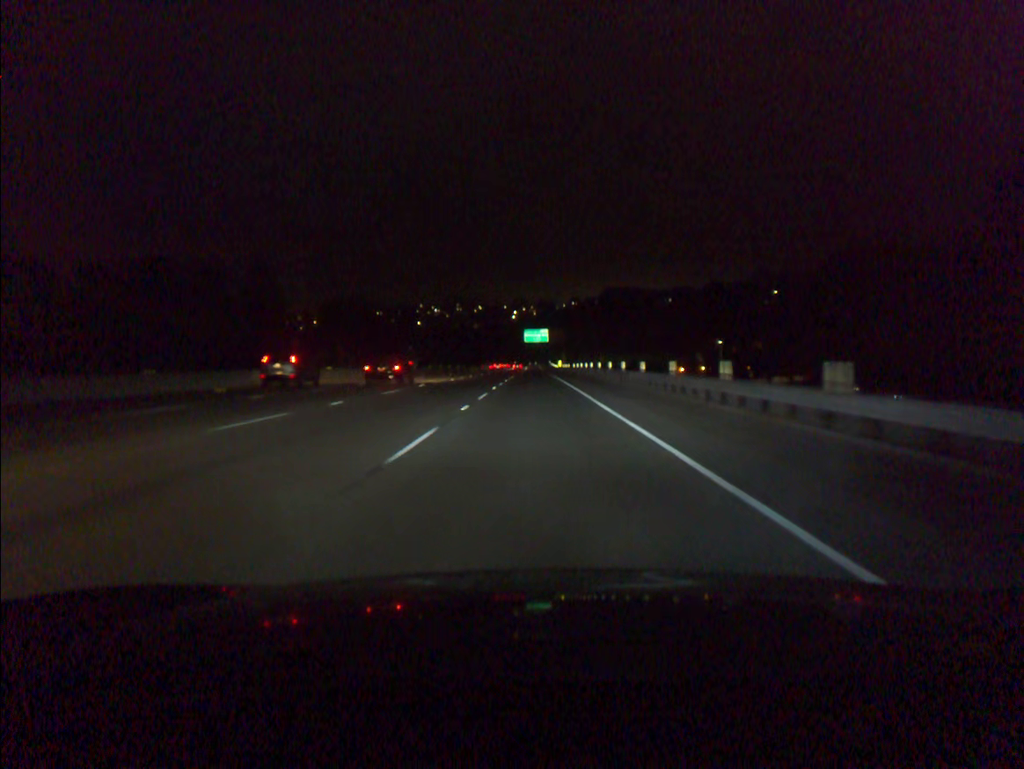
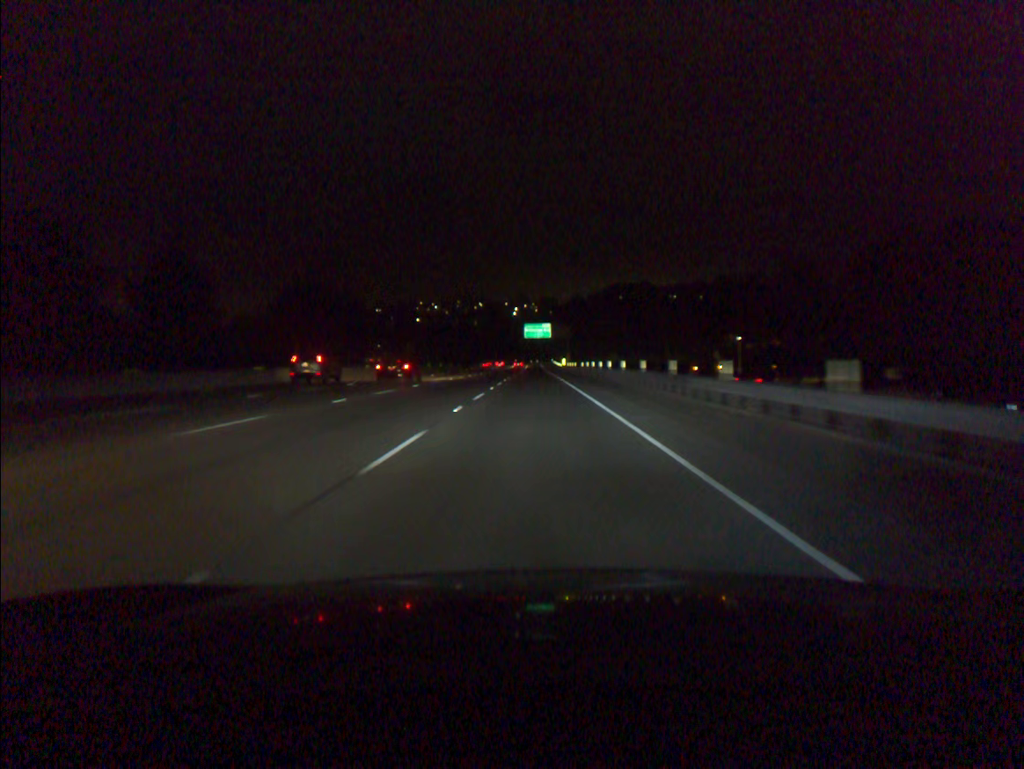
(0.0, +15.7) m; 0°
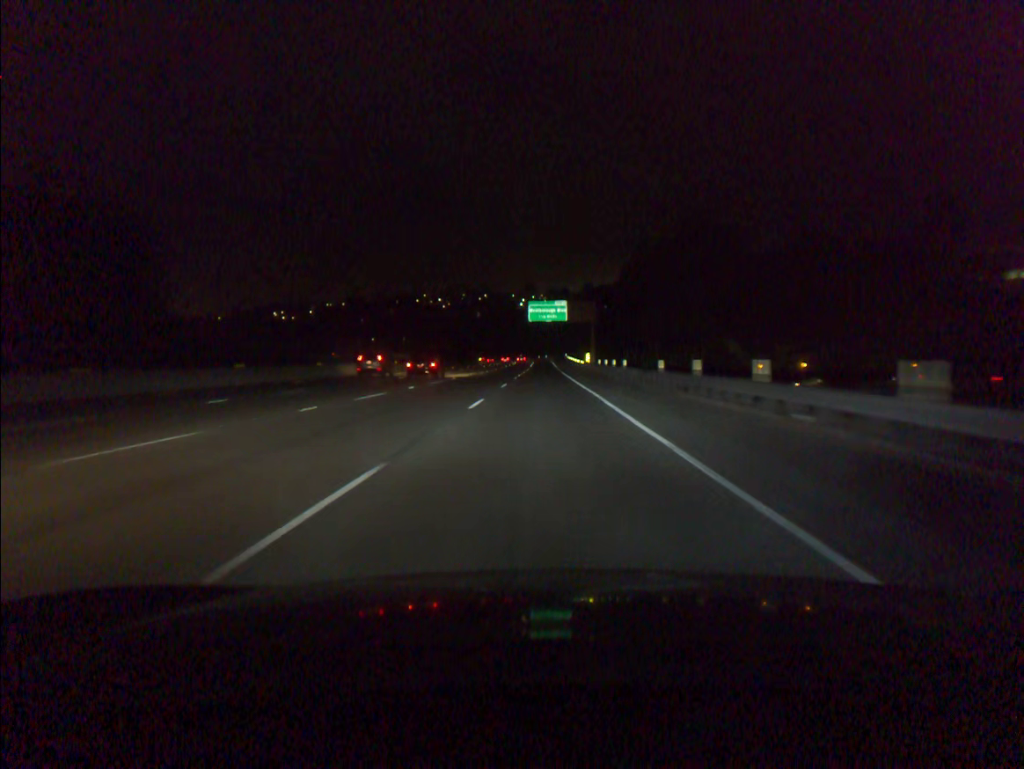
(-0.3, +47.9) m; -1°
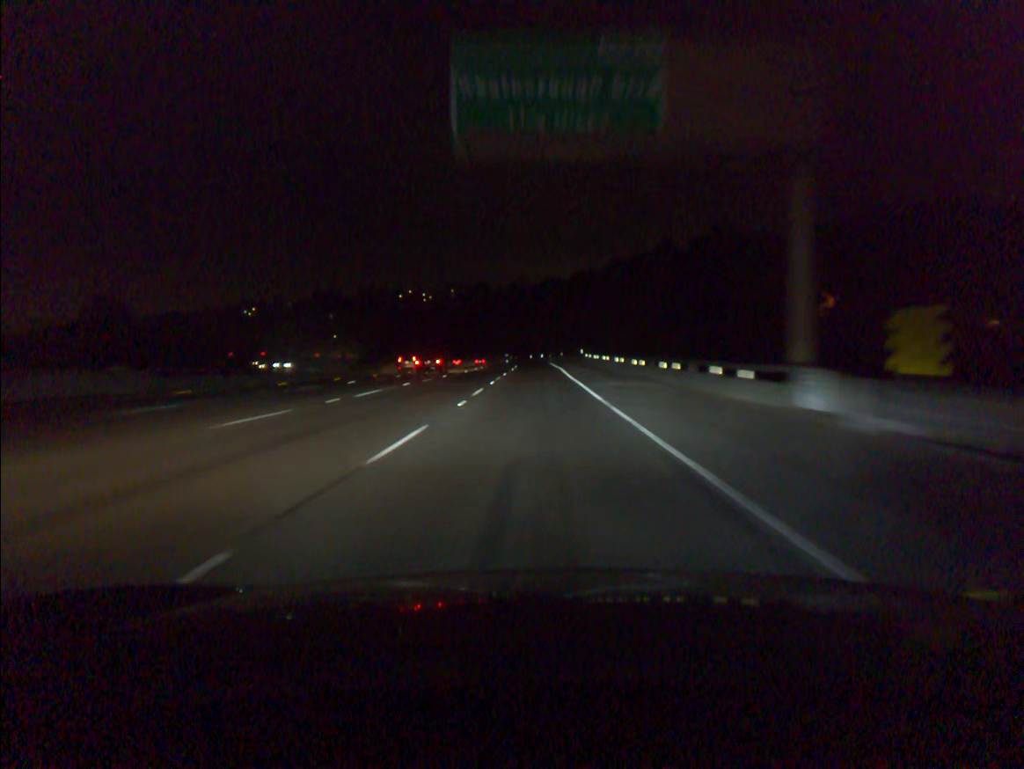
(+0.5, +82.7) m; 0°
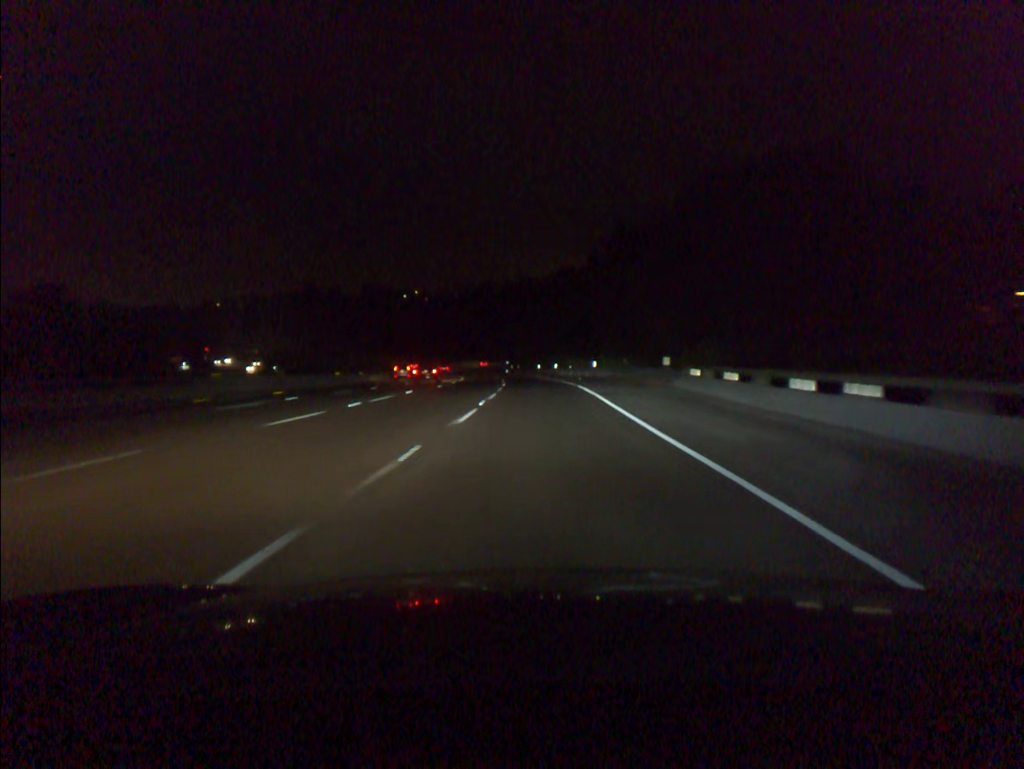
(-0.3, +51.1) m; -1°
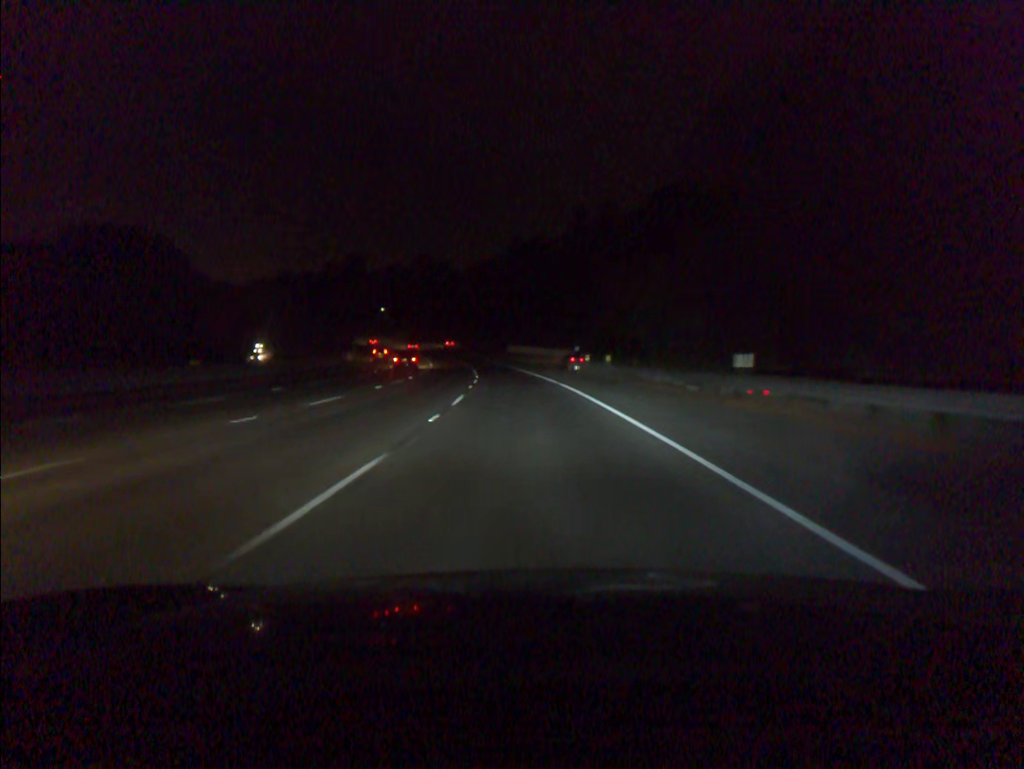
(-2.9, +87.7) m; -5°
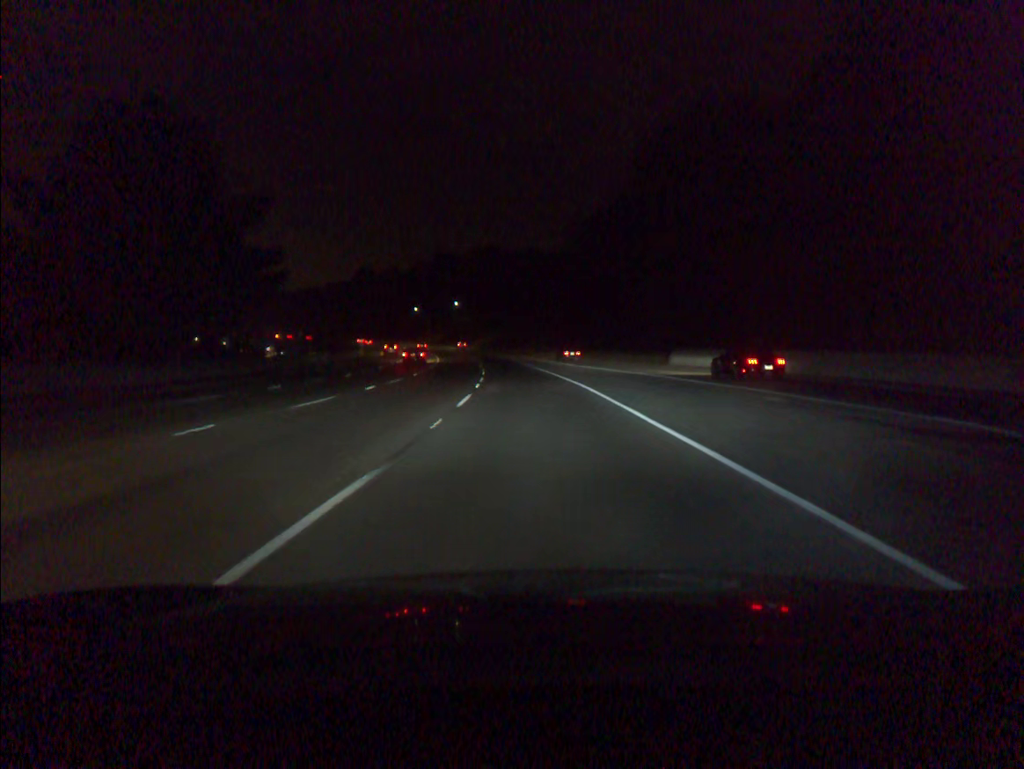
(-7.2, +90.2) m; -9°
